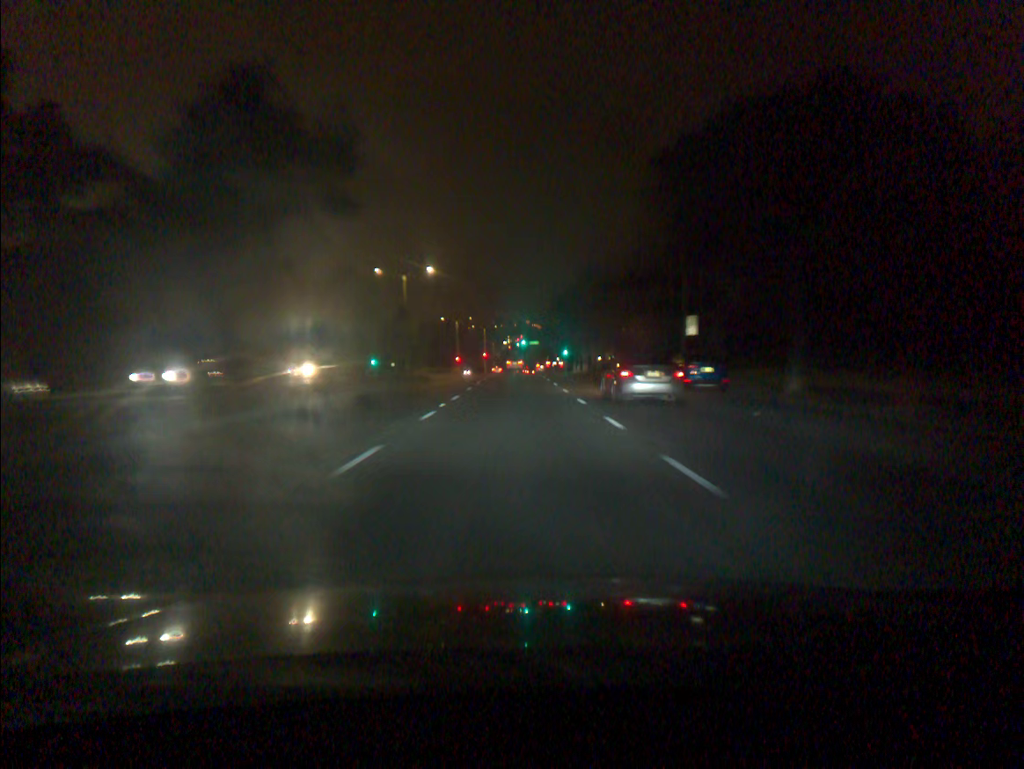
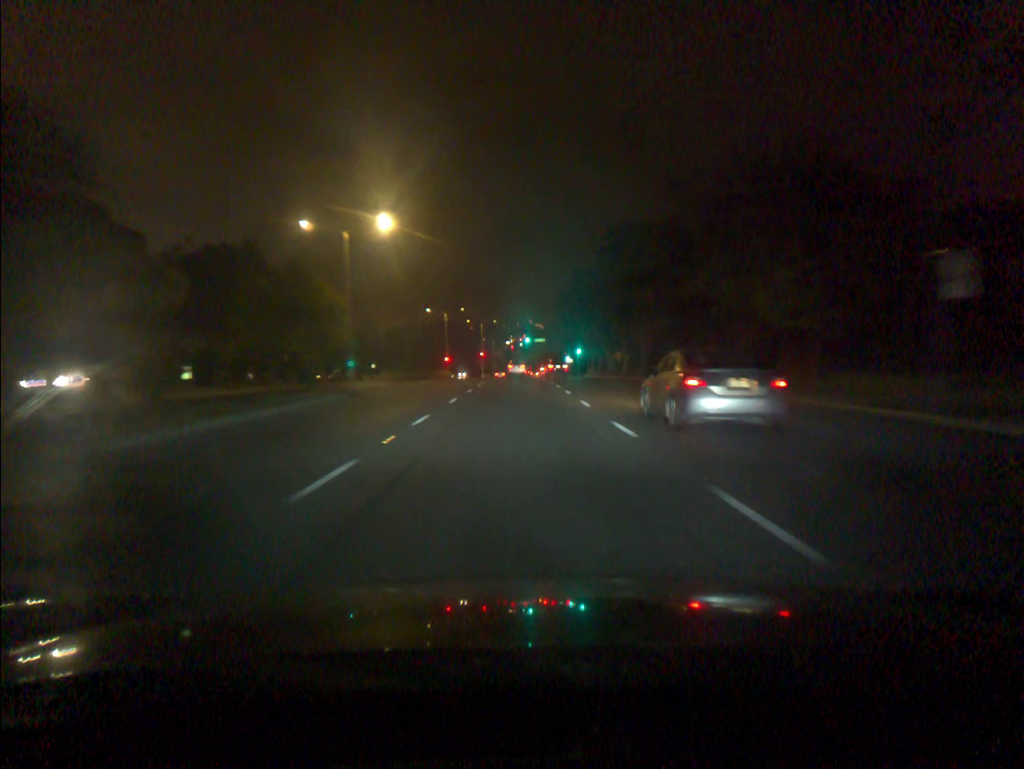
(0.0, +23.3) m; 0°
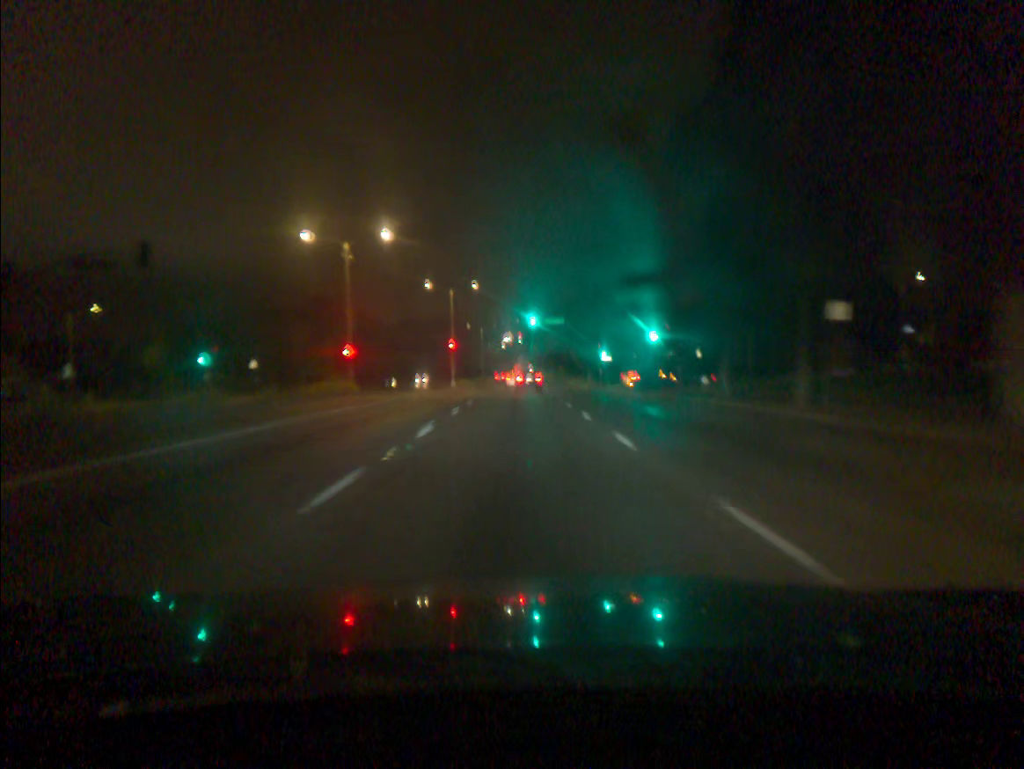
(-0.1, +58.7) m; 0°
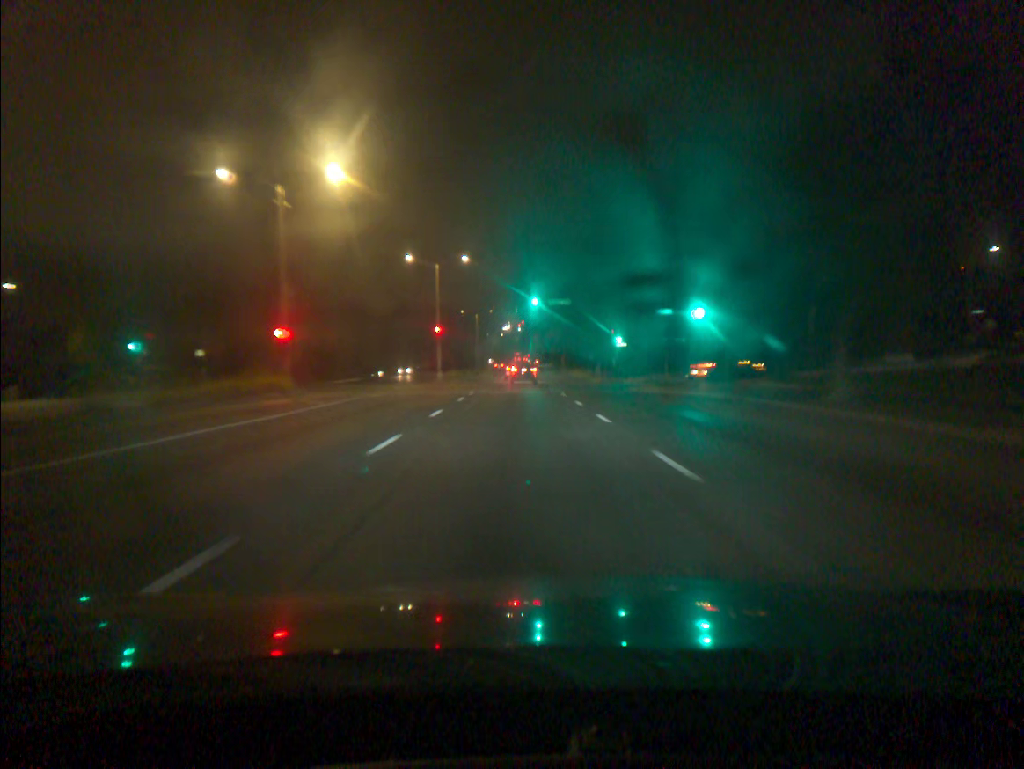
(0.0, +11.8) m; 0°
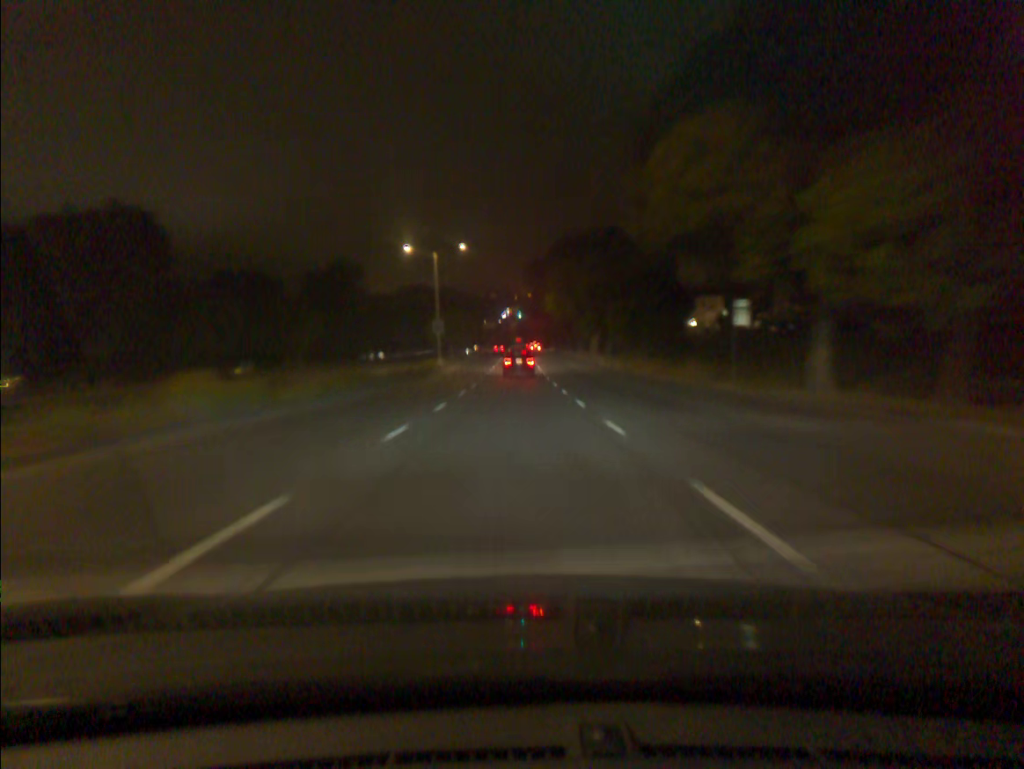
(-0.1, +59.6) m; 0°
